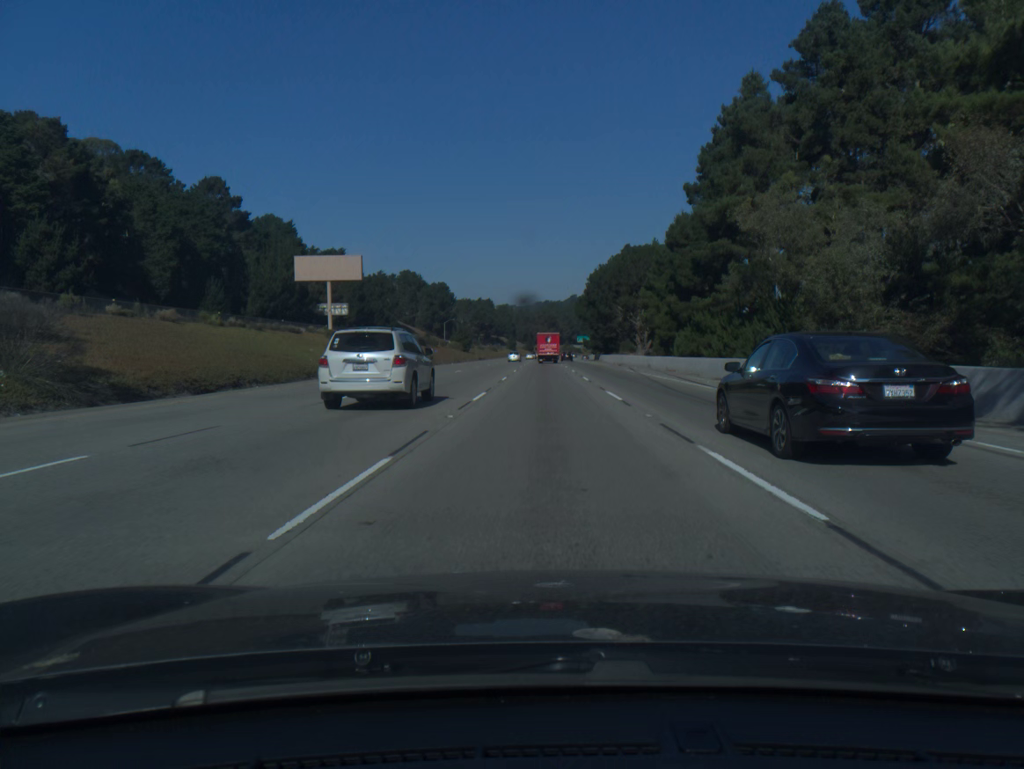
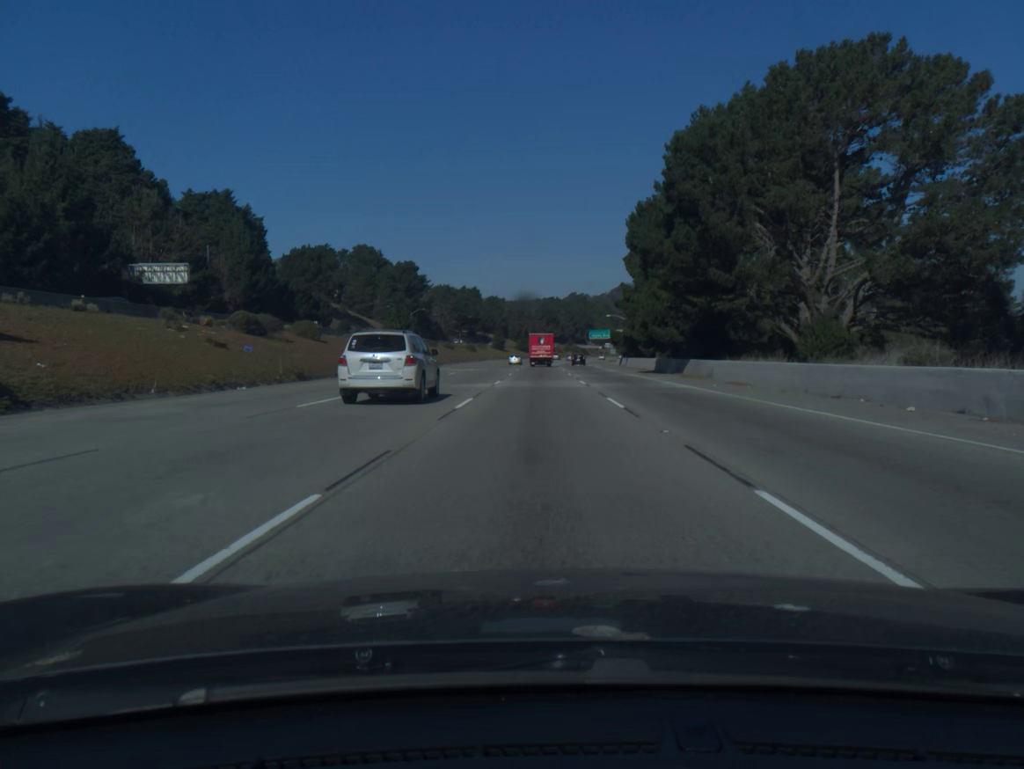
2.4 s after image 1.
(+0.1, +75.4) m; 0°
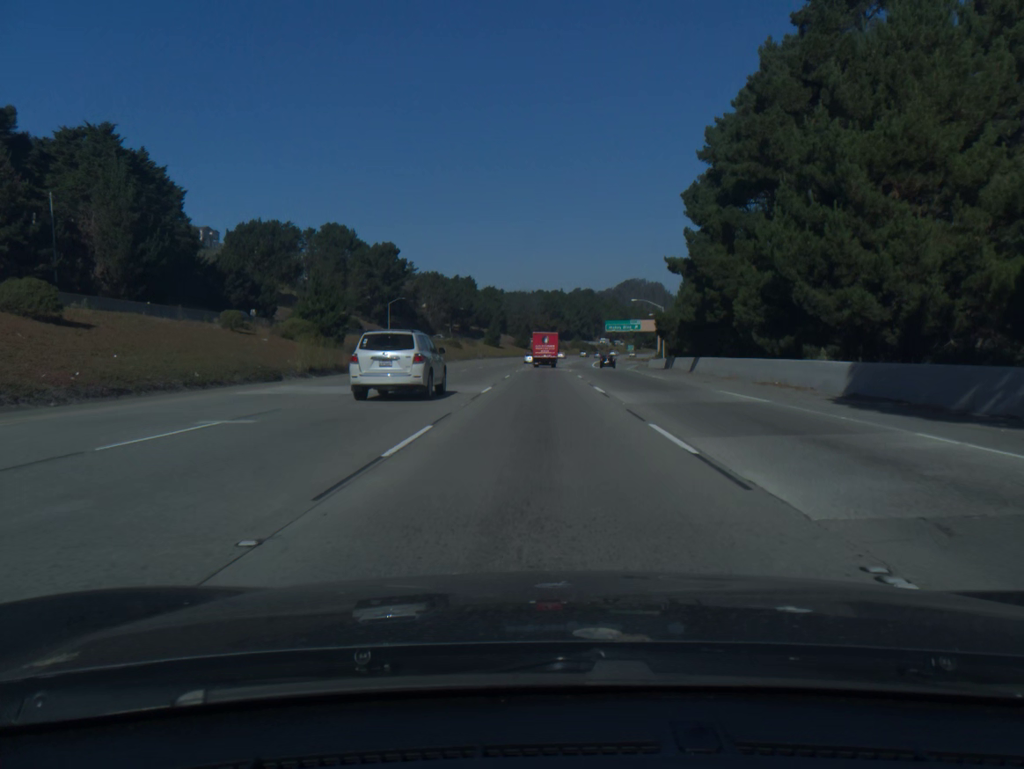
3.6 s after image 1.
(-0.1, +37.4) m; 0°
